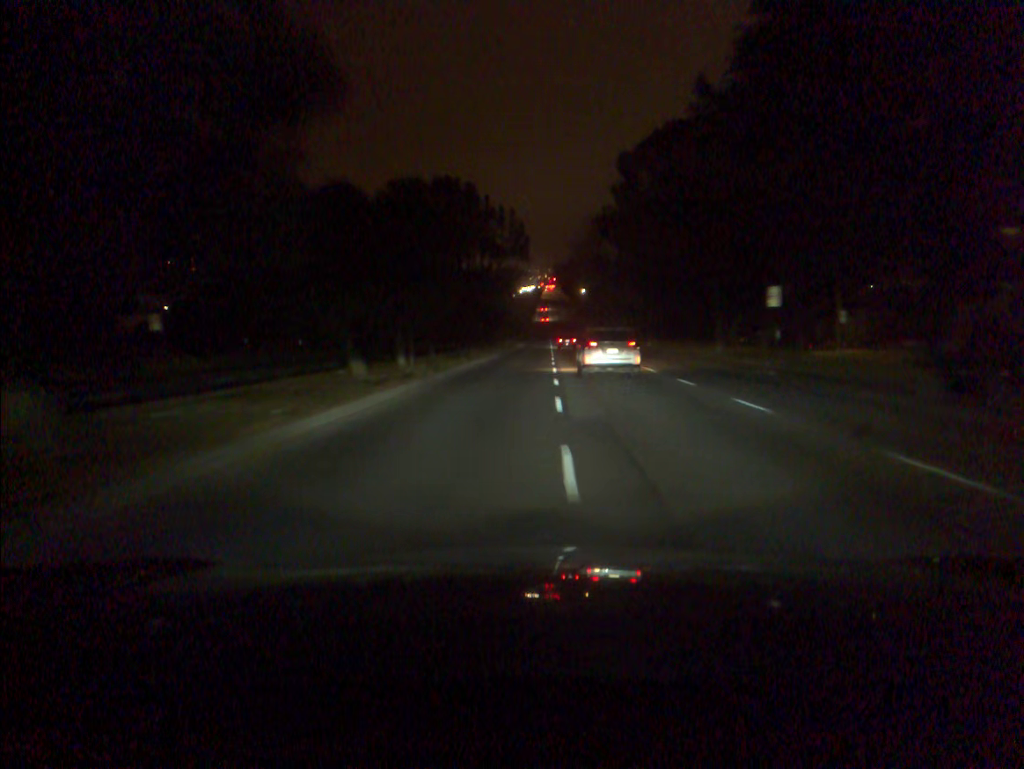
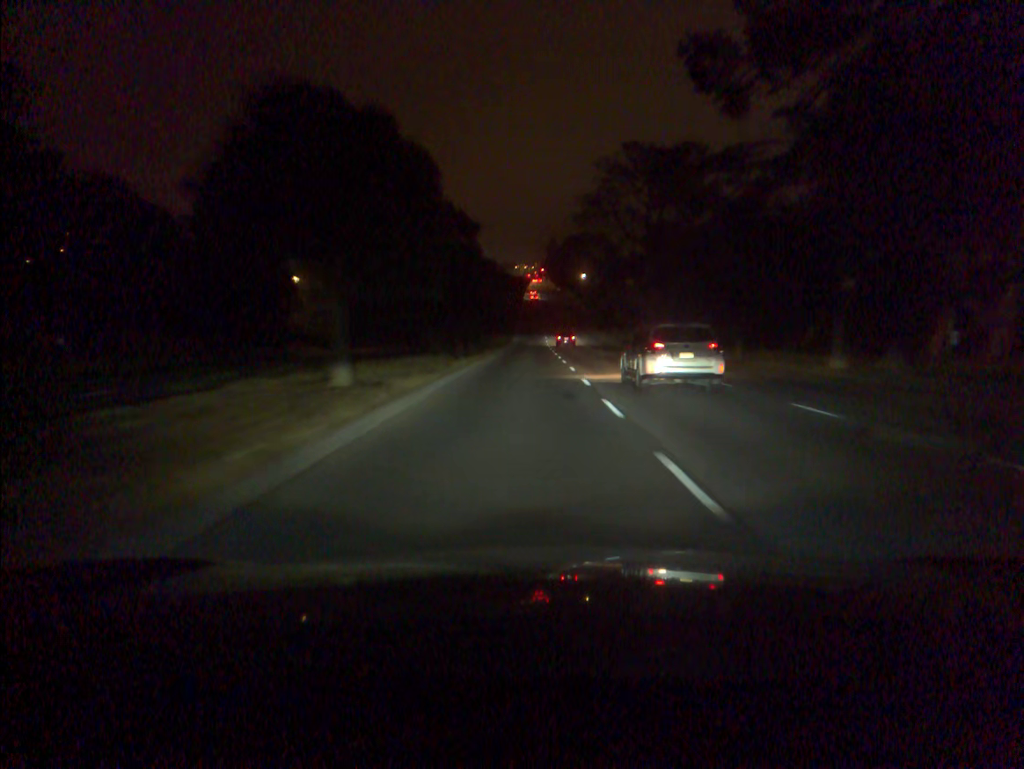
(+0.5, +51.7) m; +1°
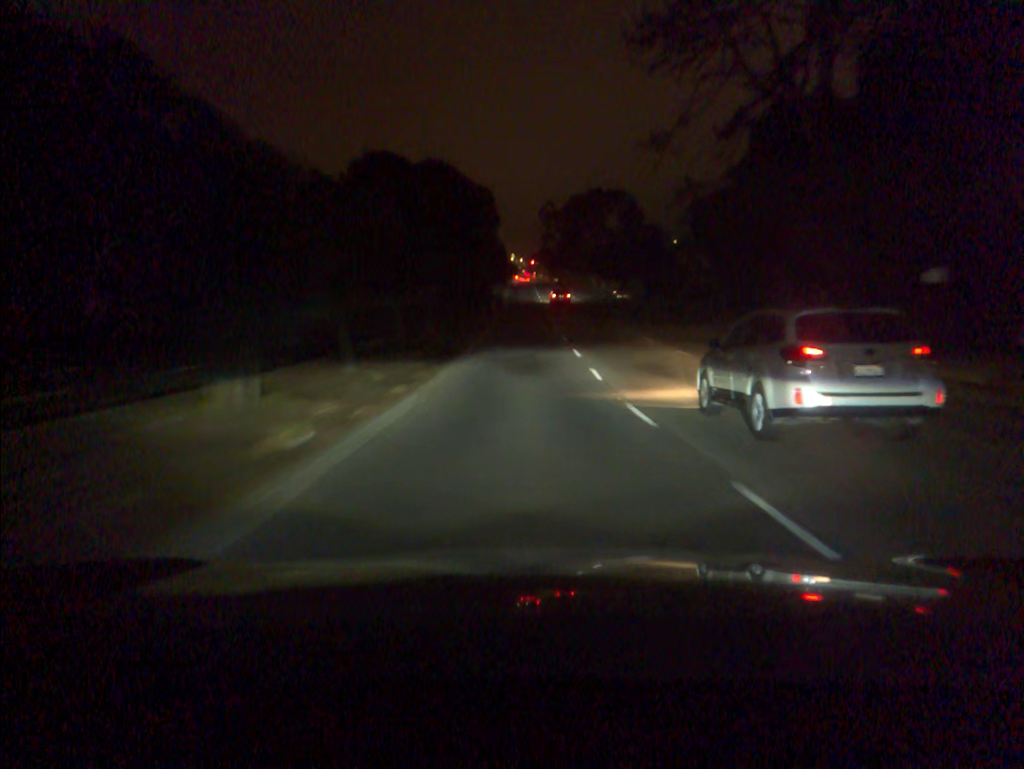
(+0.4, +67.4) m; +1°
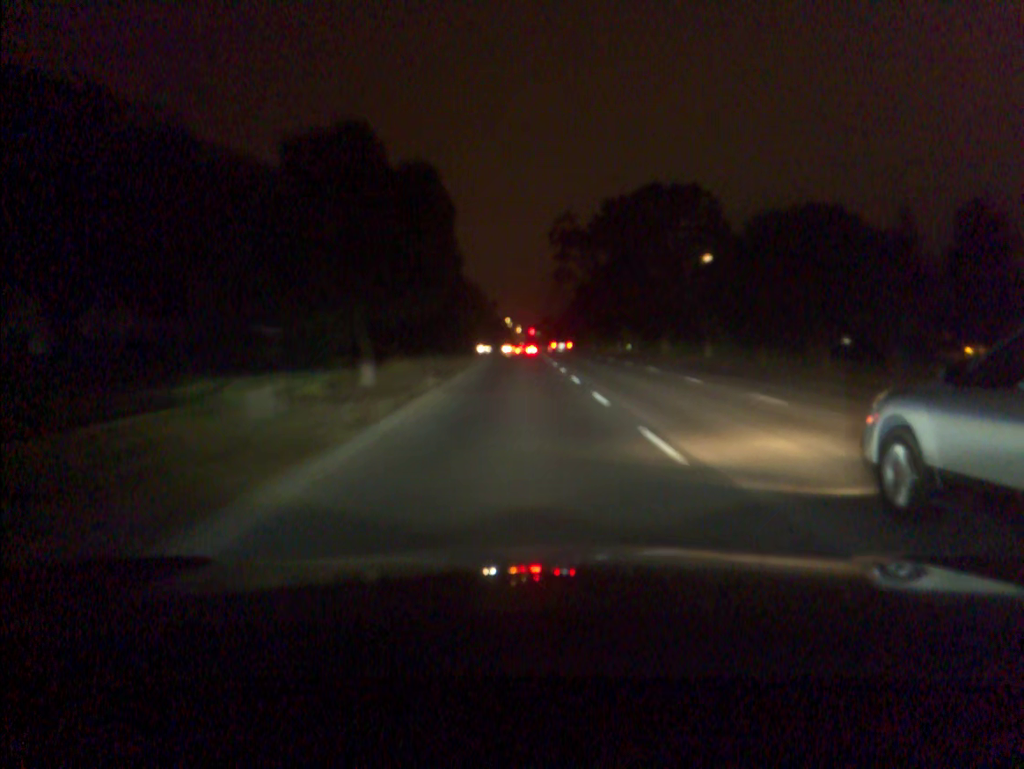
(-0.2, +67.2) m; 0°
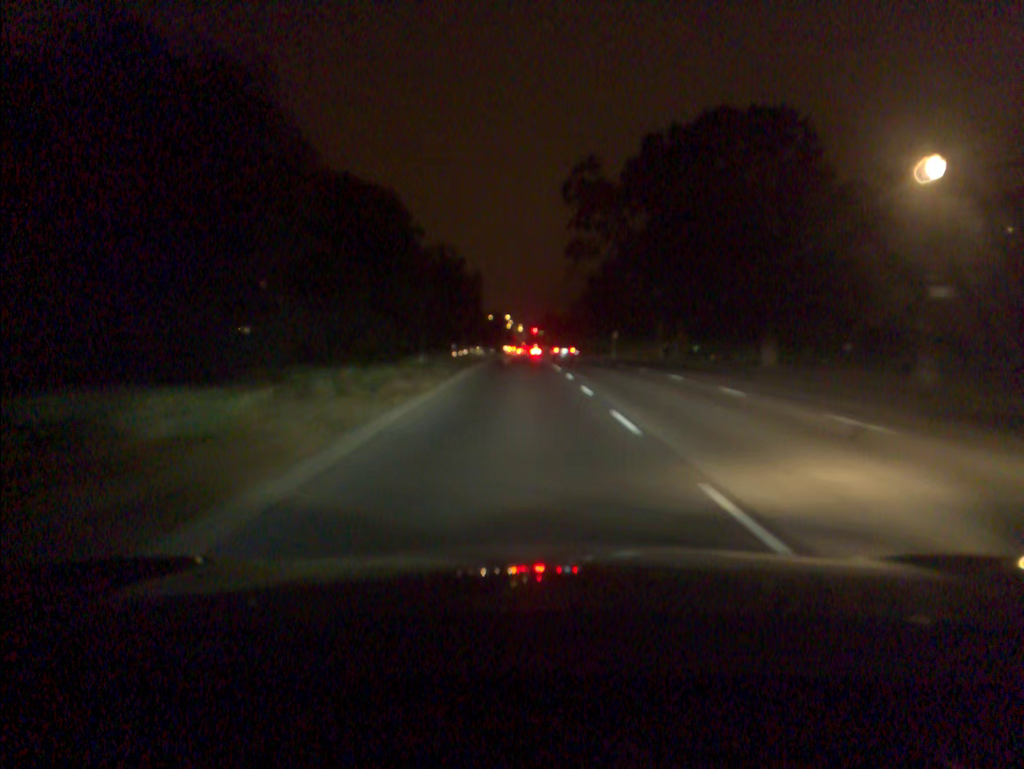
(0.0, +26.2) m; 0°
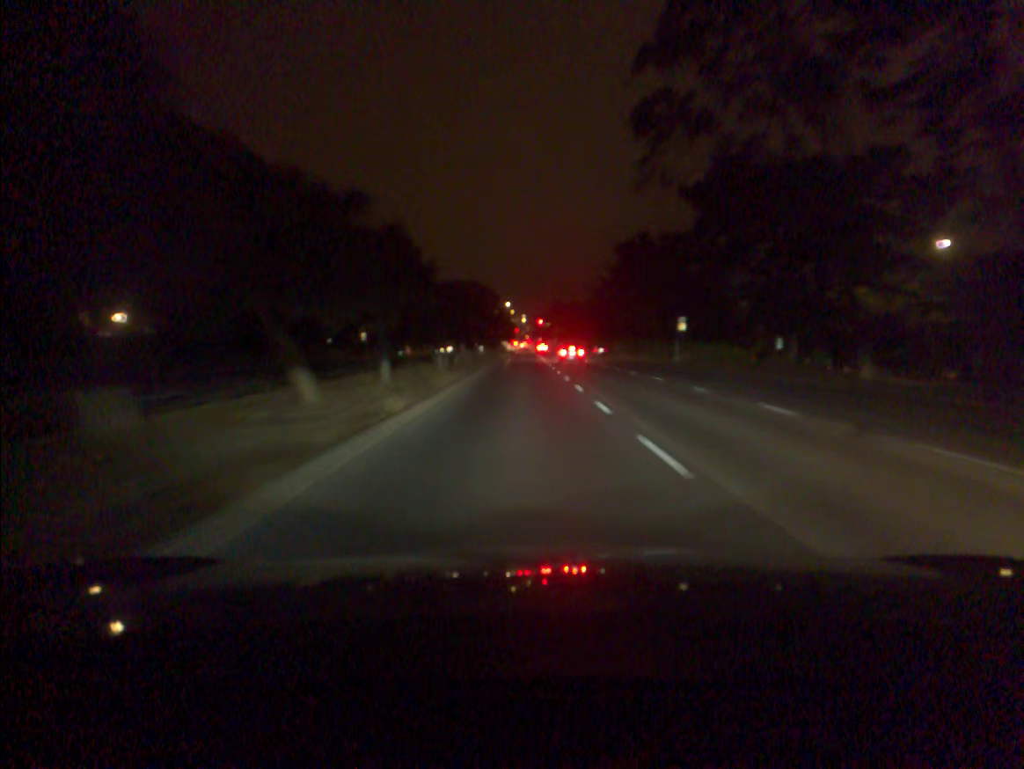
(-0.1, +38.9) m; 0°
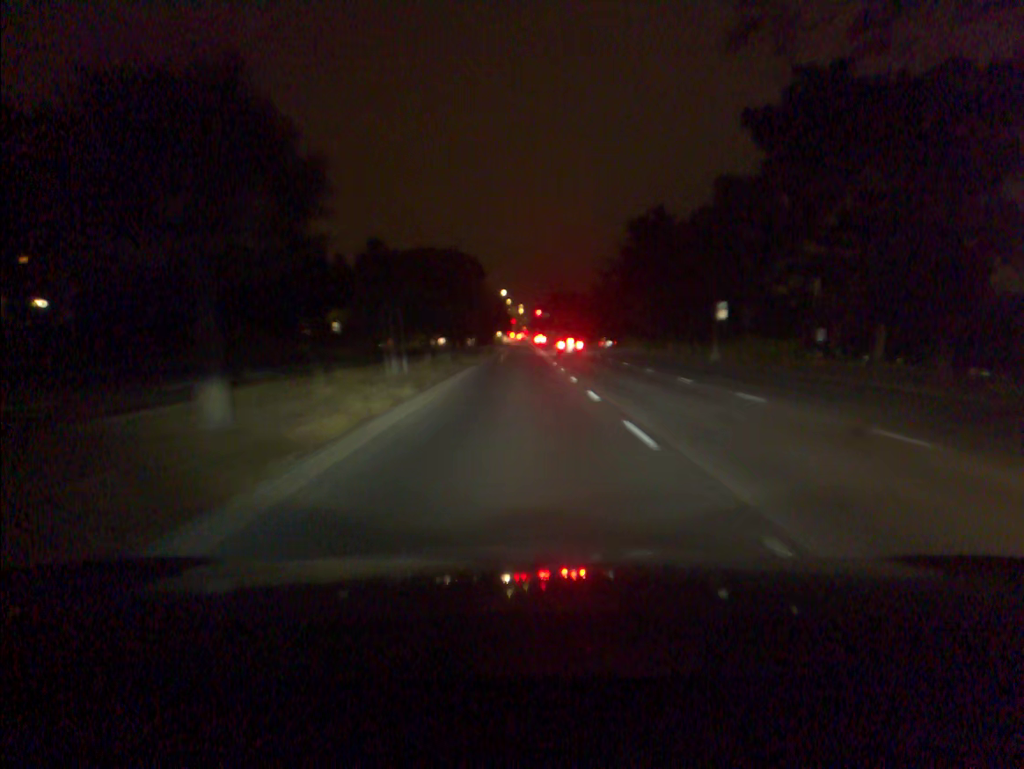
(0.0, +12.9) m; 0°
